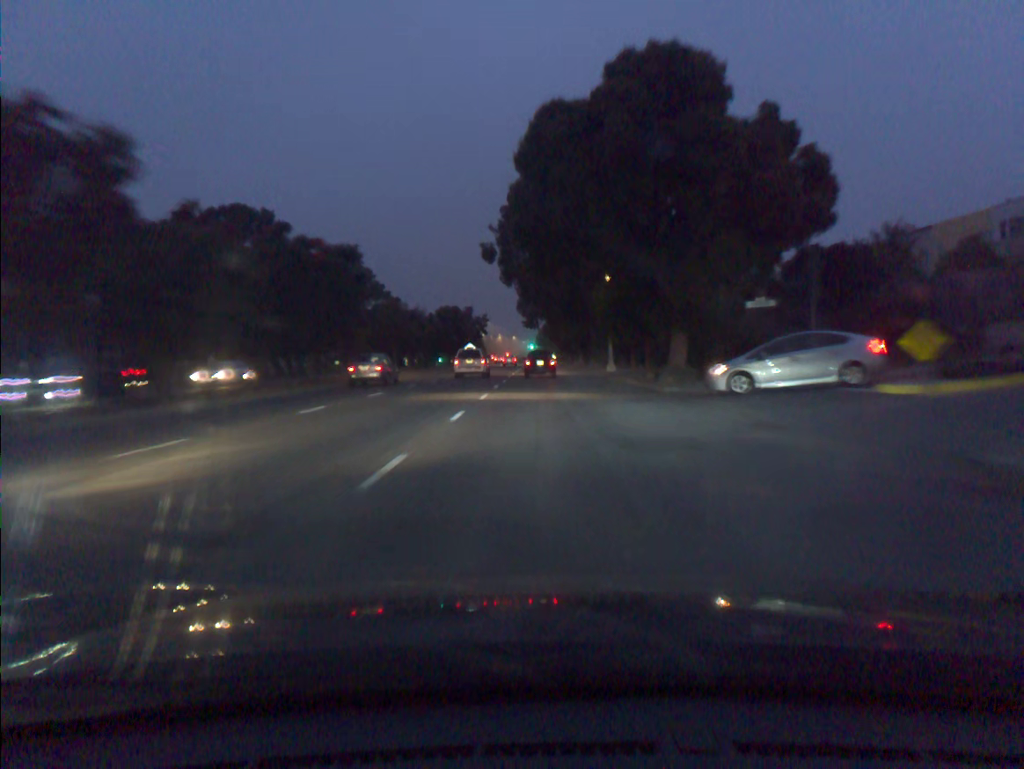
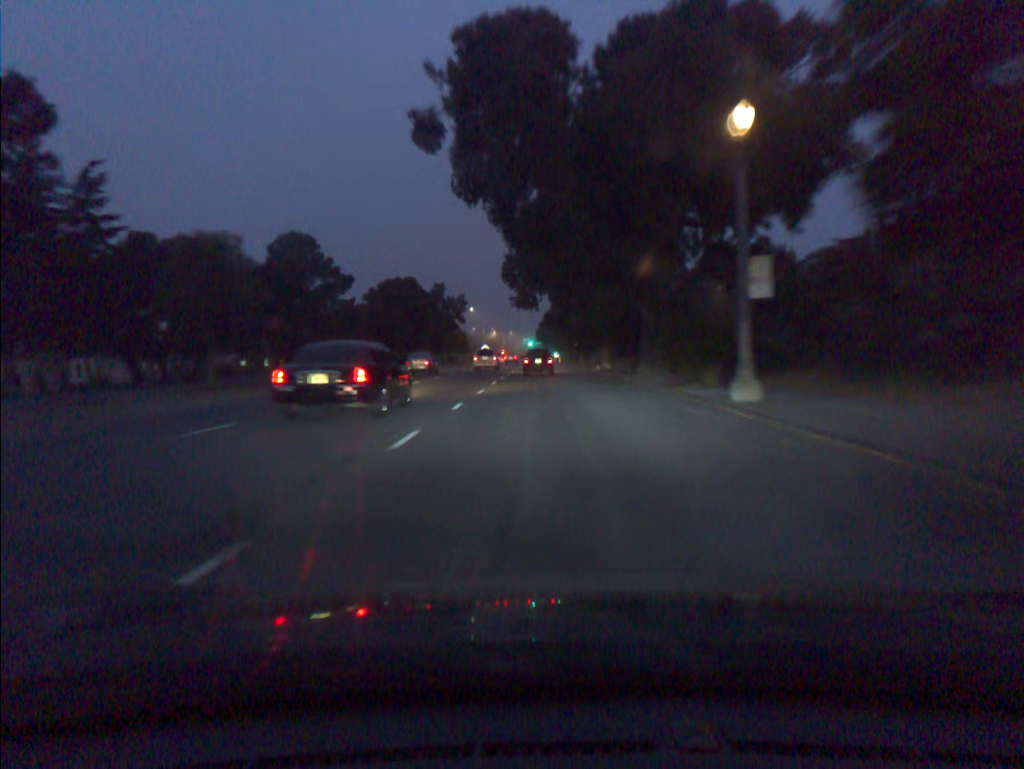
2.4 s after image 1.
(0.0, +34.2) m; 0°
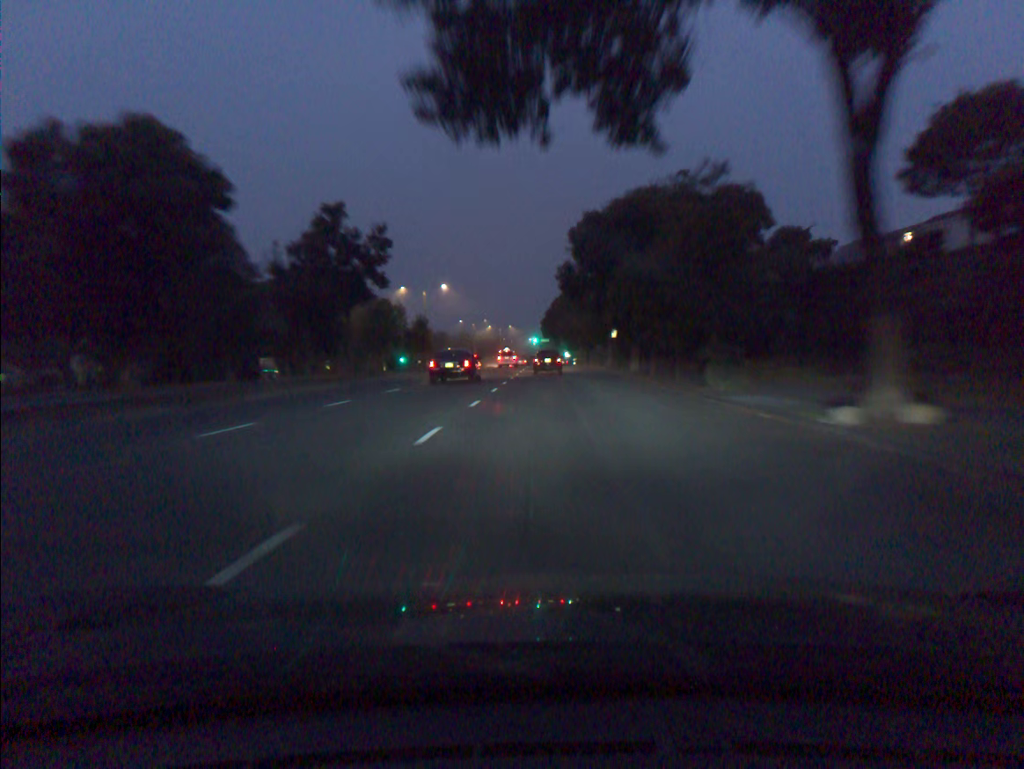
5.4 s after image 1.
(-0.2, +43.5) m; -1°
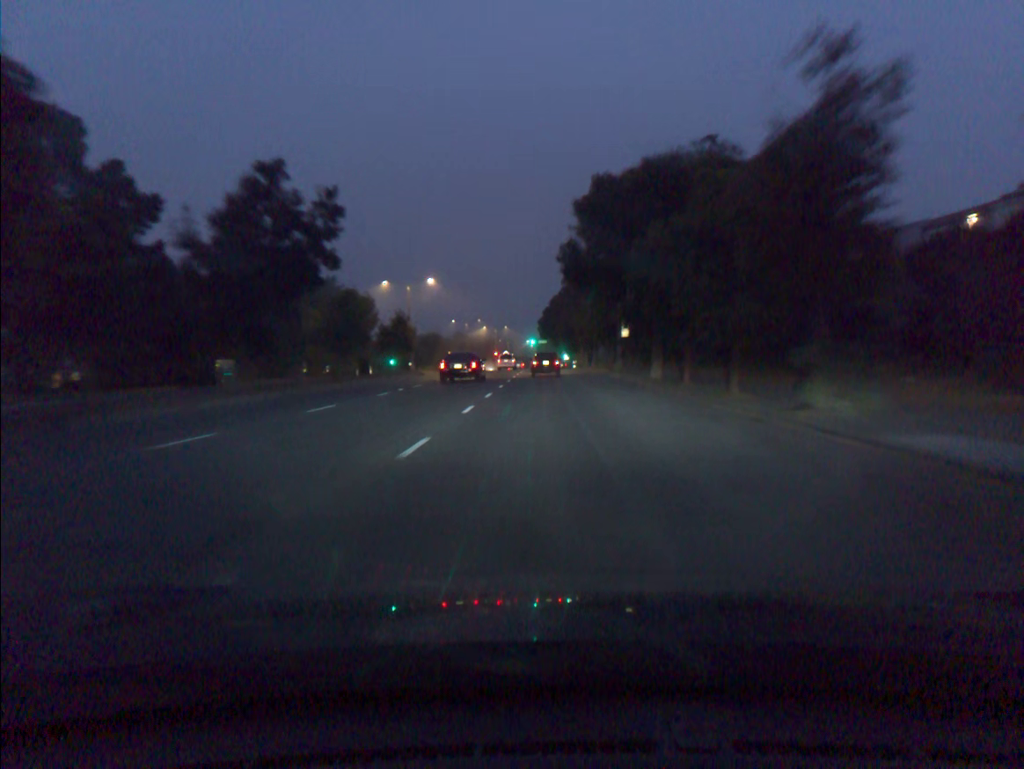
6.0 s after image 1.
(0.0, +8.7) m; 0°
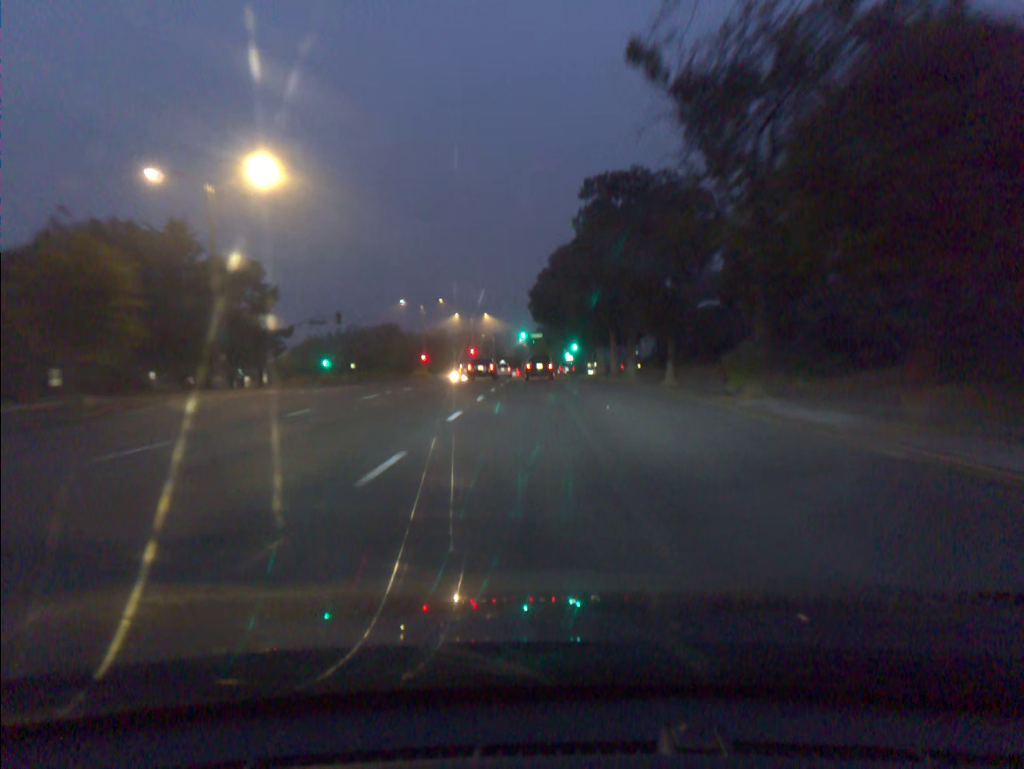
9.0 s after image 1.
(0.0, +45.2) m; +1°
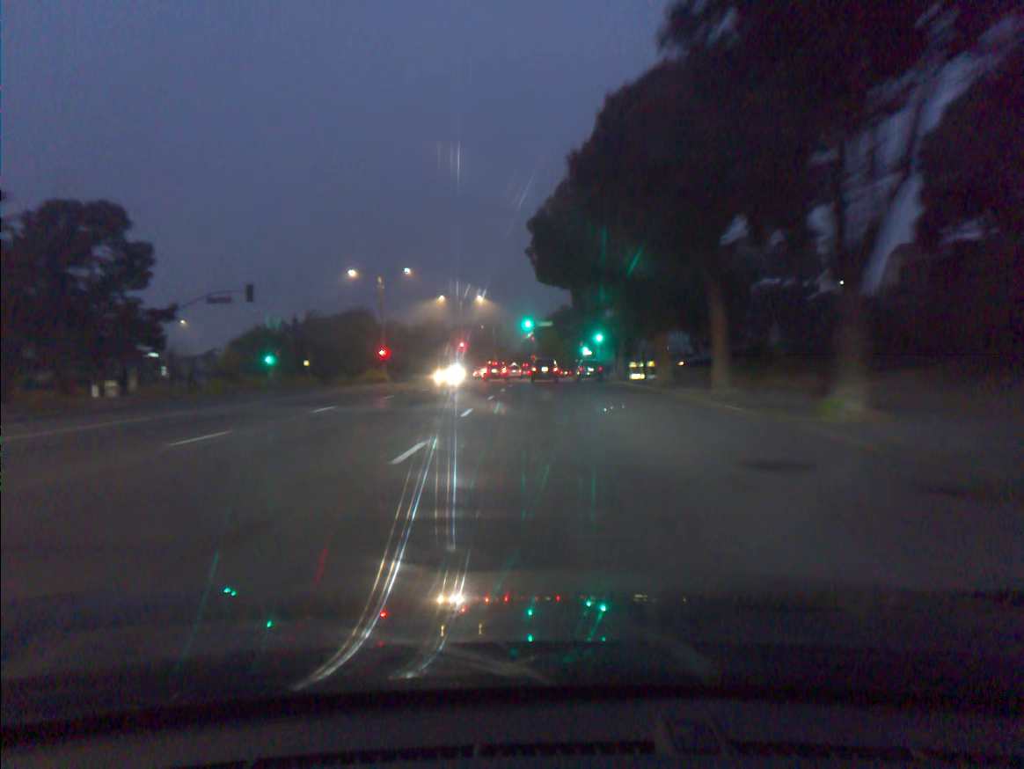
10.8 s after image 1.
(-0.1, +27.4) m; -1°
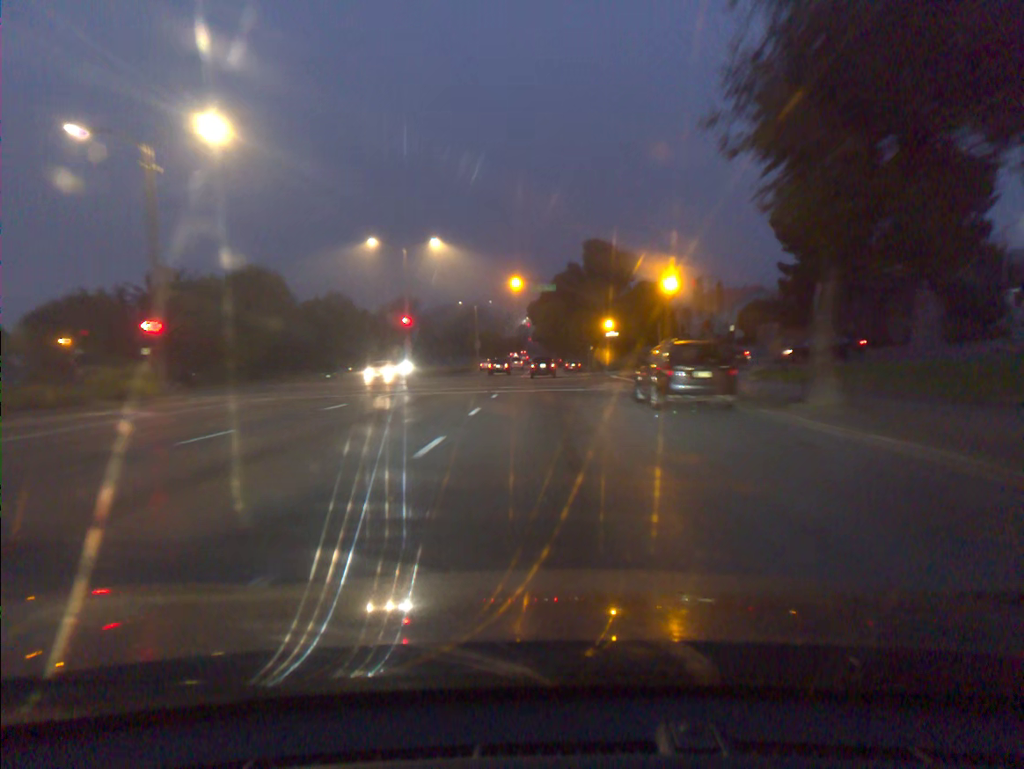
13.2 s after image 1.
(-0.1, +36.7) m; +1°
